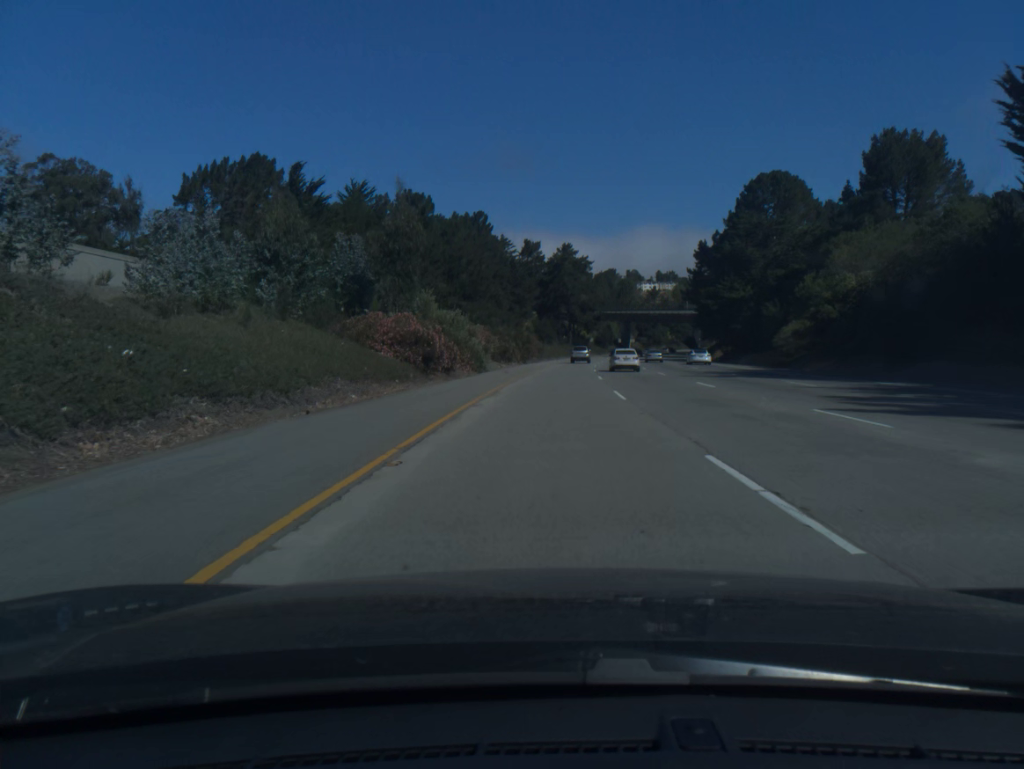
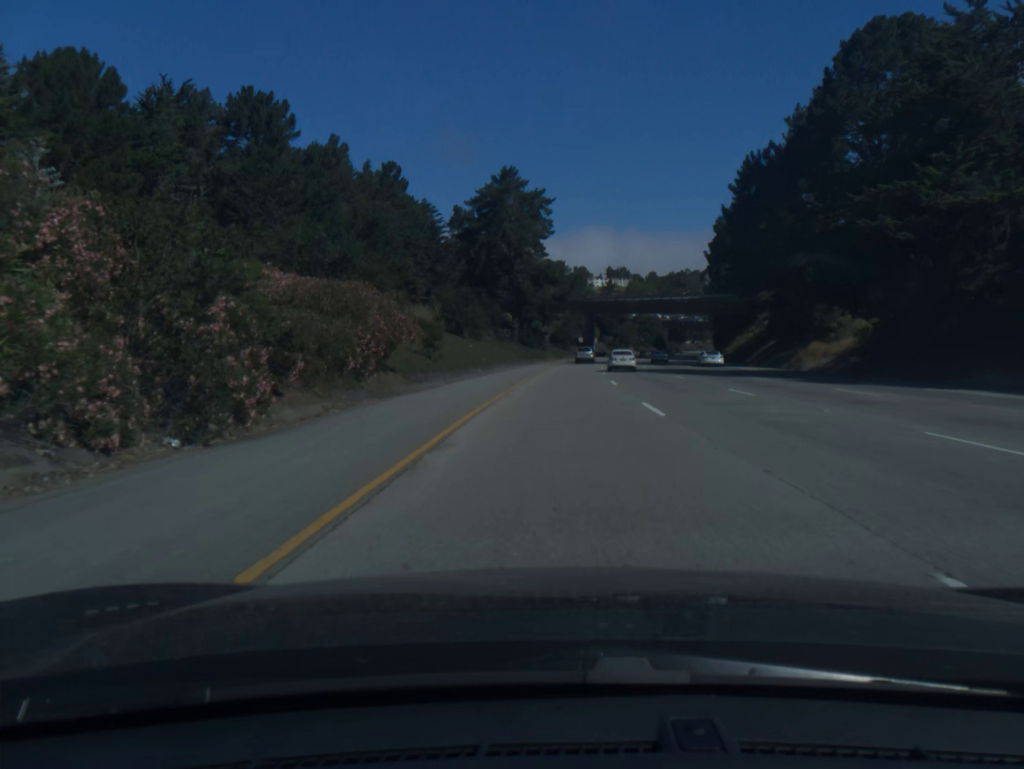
(+2.2, +63.2) m; +4°
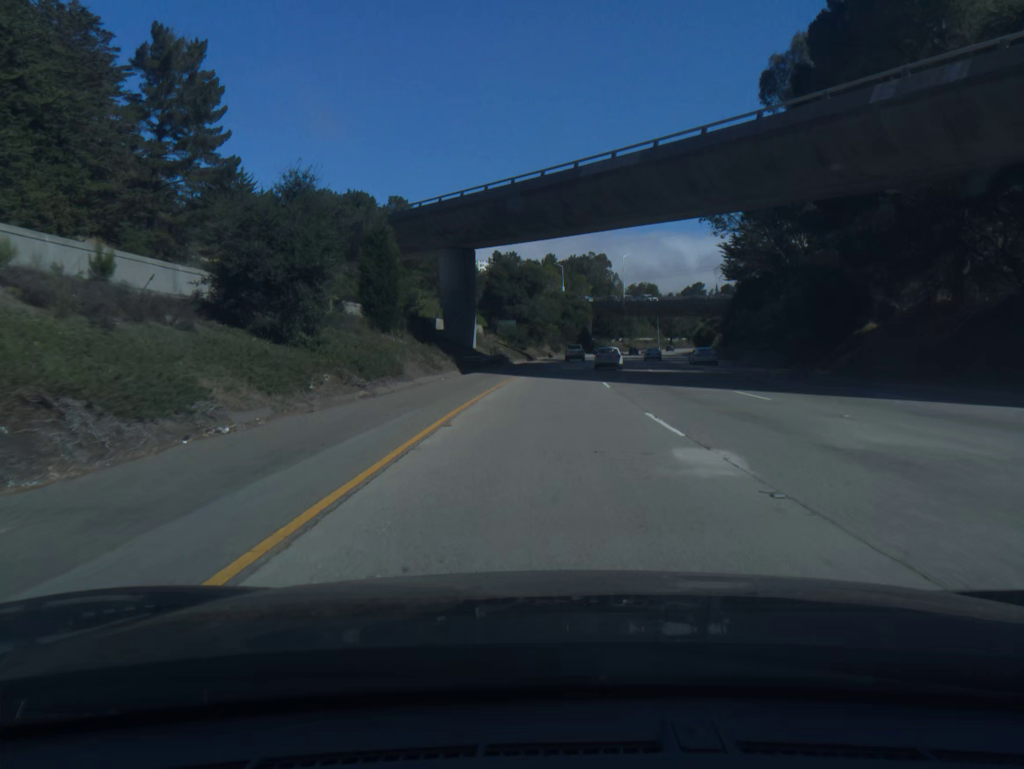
(+7.6, +105.8) m; +8°
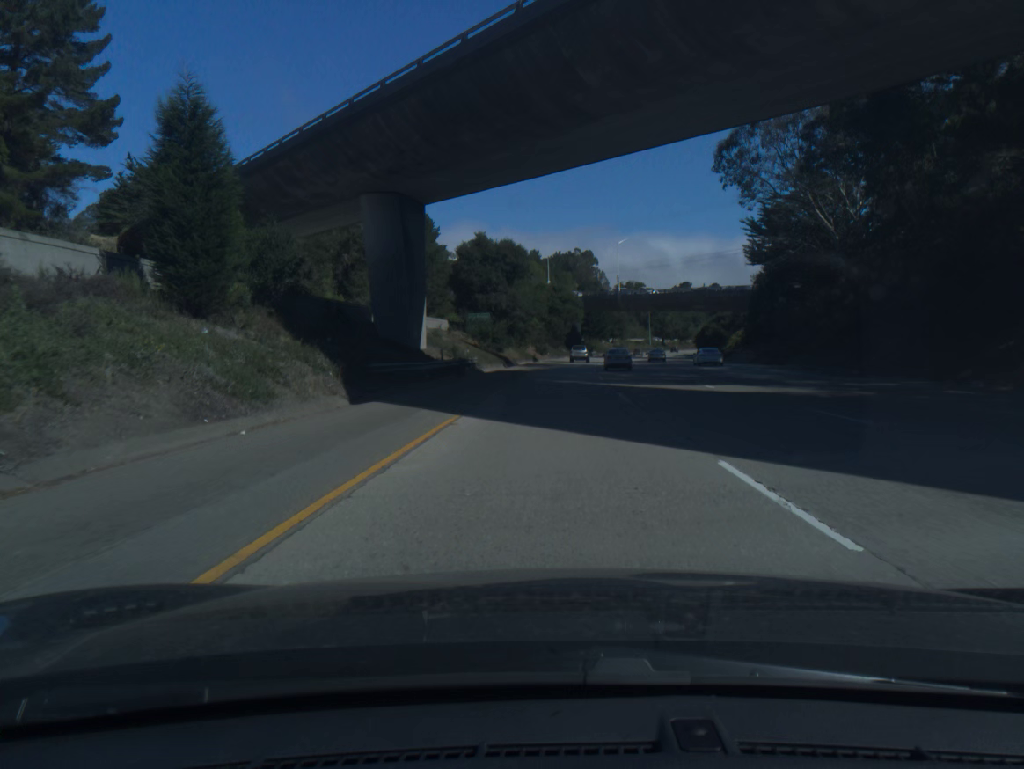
(+0.2, +21.3) m; +1°
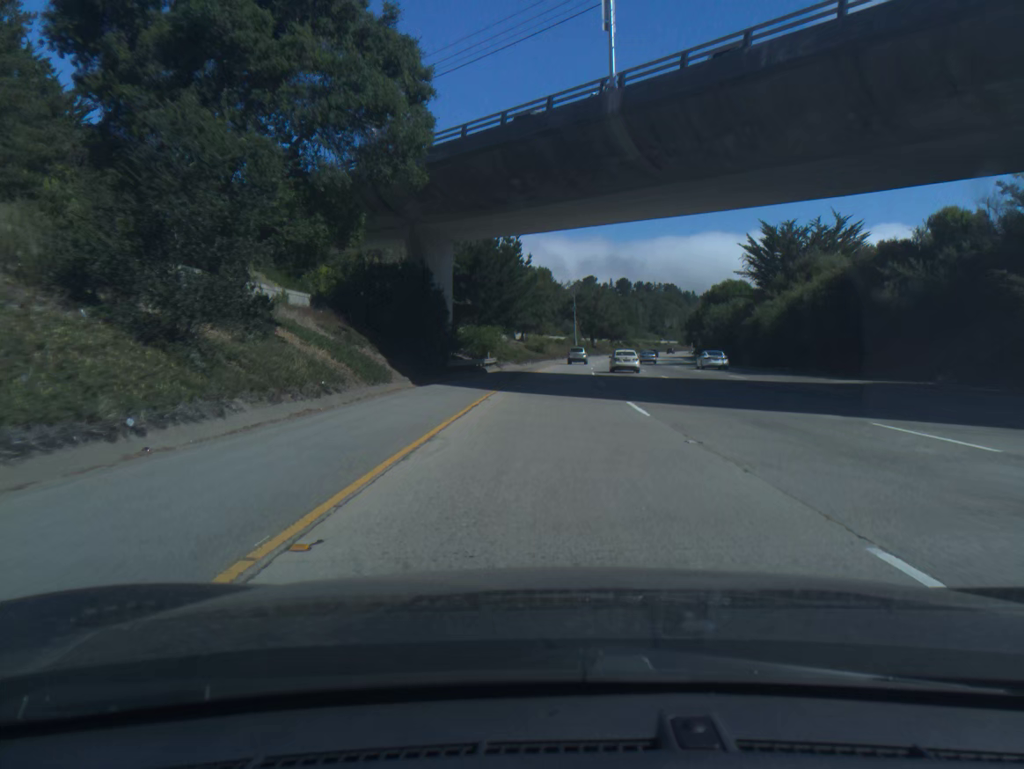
(+6.6, +106.3) m; +8°
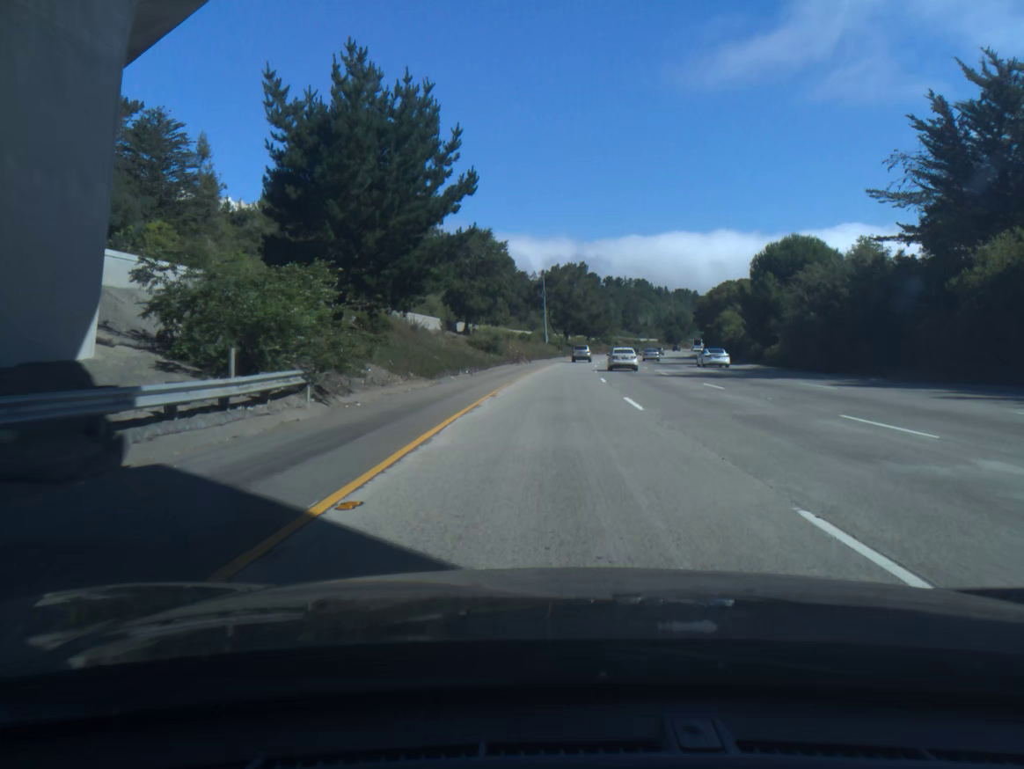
(+1.0, +42.5) m; +3°
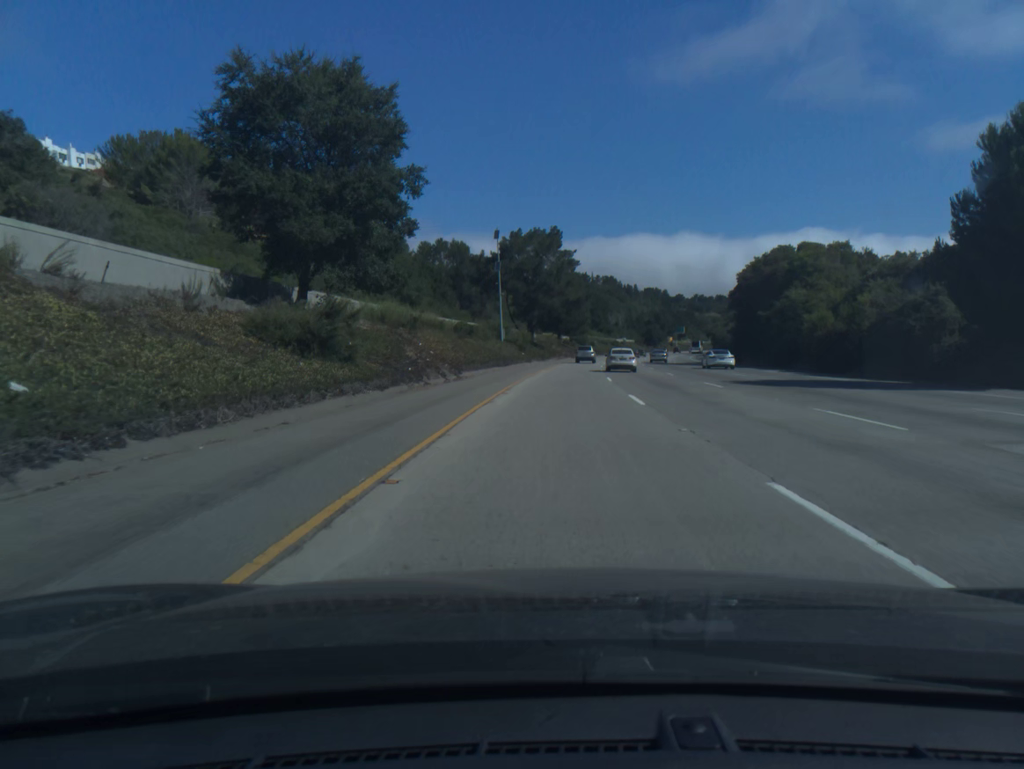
(+1.0, +42.5) m; +3°
